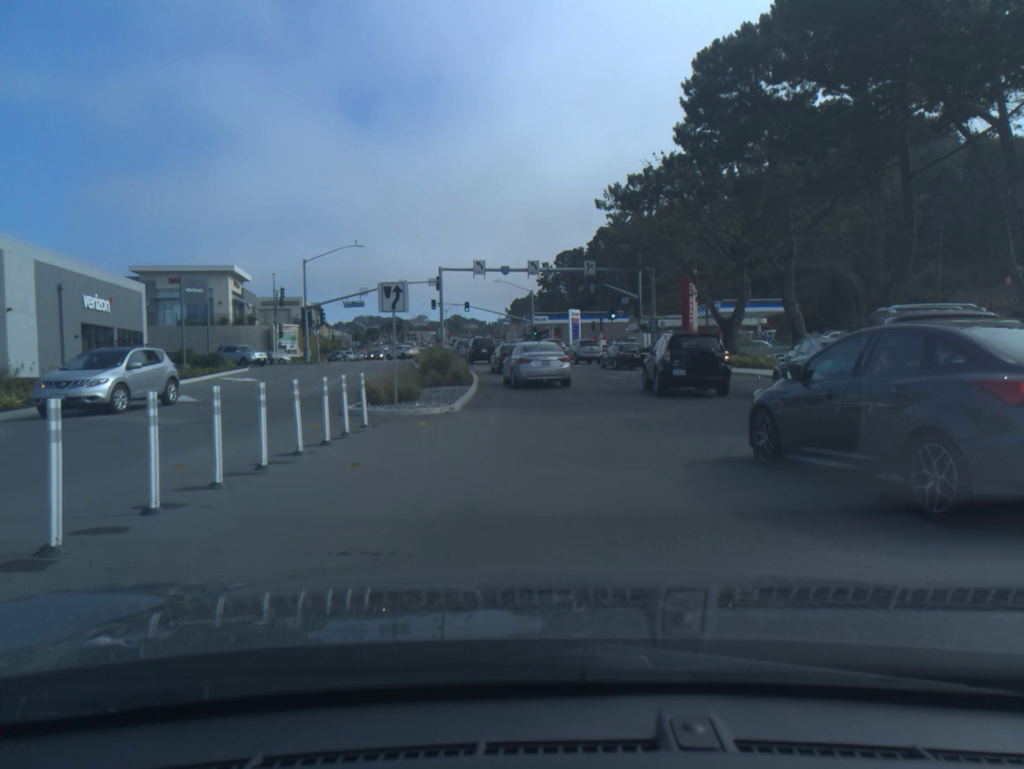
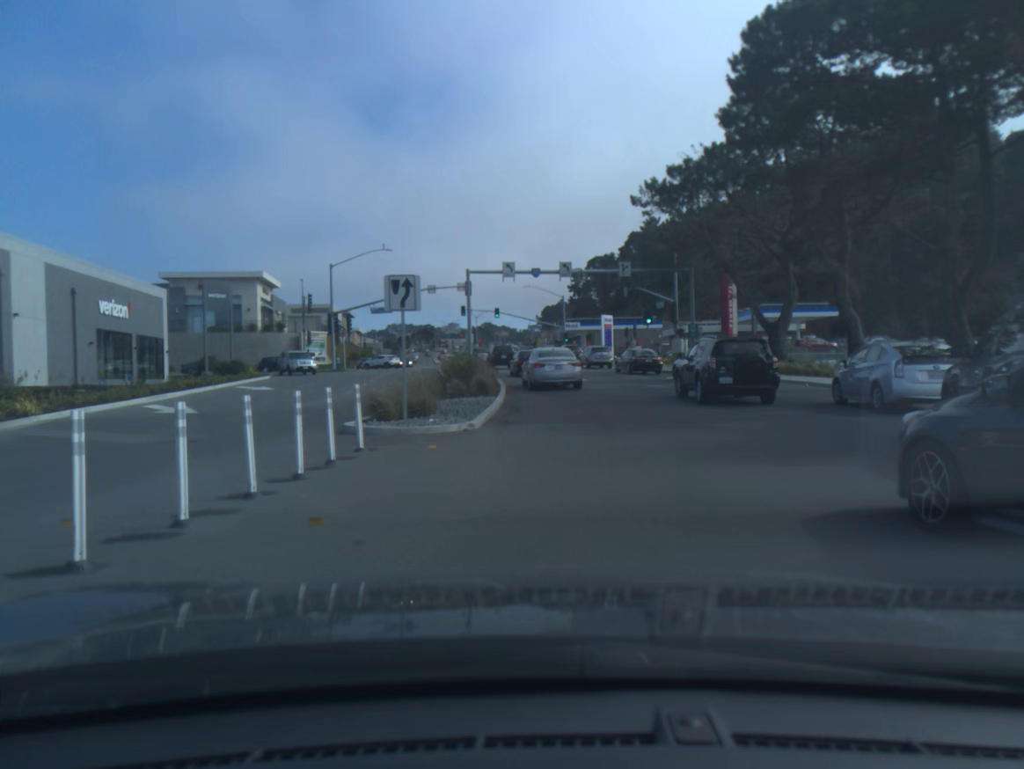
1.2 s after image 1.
(-0.1, +2.6) m; -3°
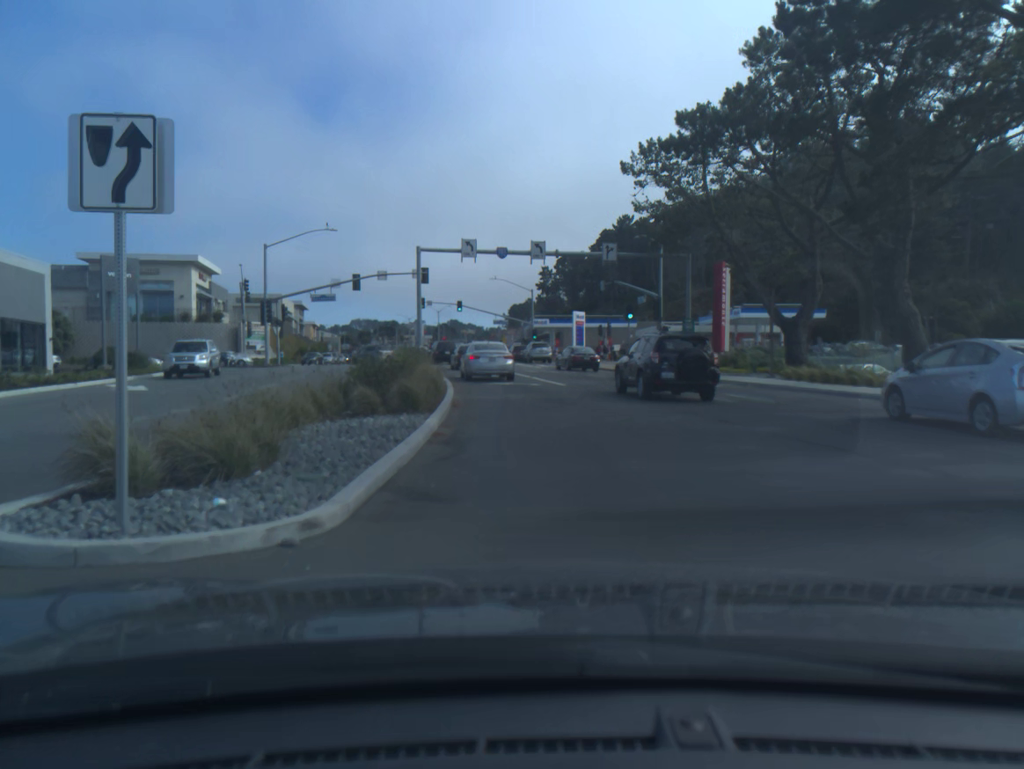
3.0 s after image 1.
(+0.2, +8.2) m; +4°
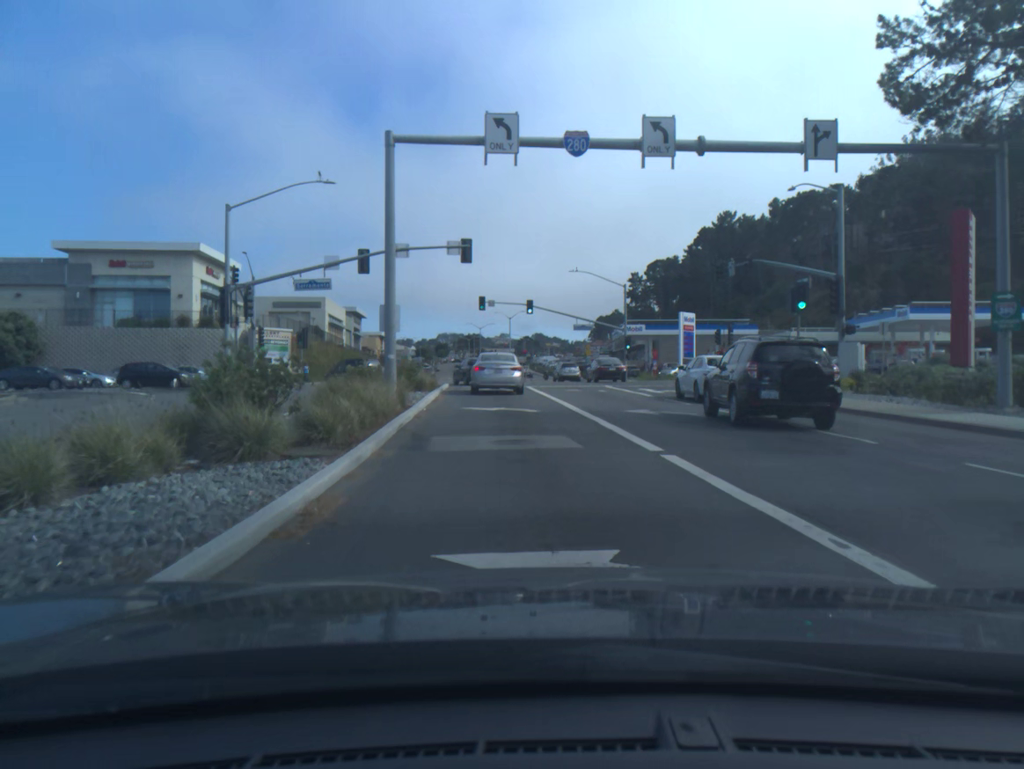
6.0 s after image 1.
(-1.0, +22.1) m; -7°
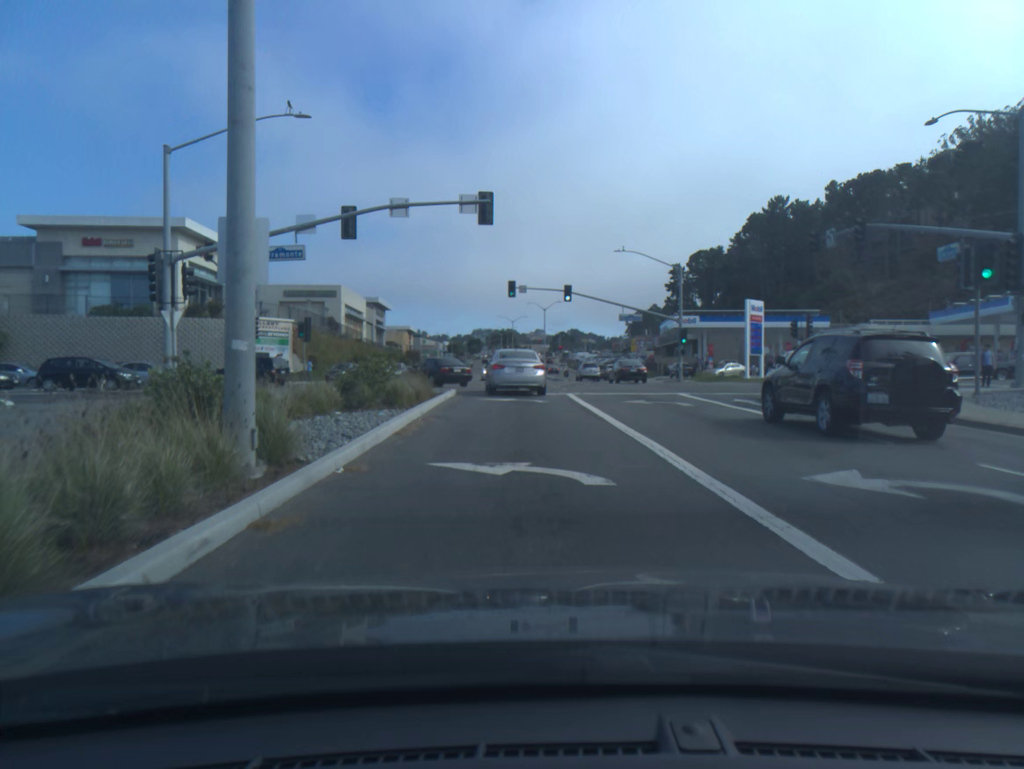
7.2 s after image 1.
(-0.3, +10.6) m; -2°
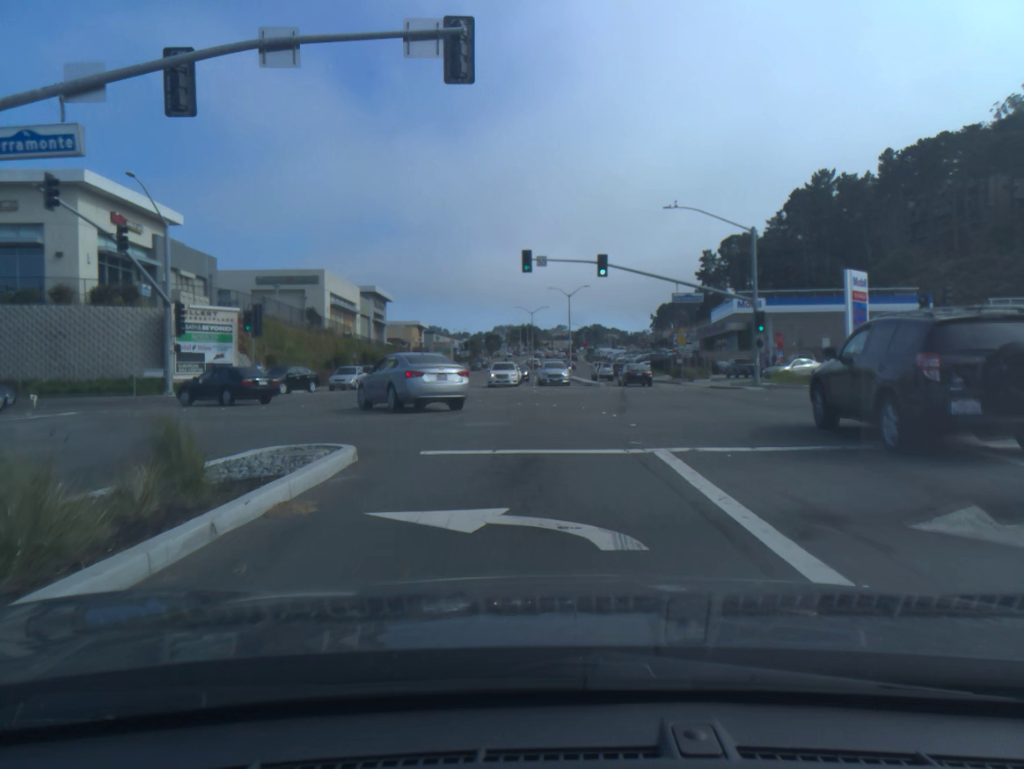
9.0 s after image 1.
(-0.2, +16.0) m; -1°
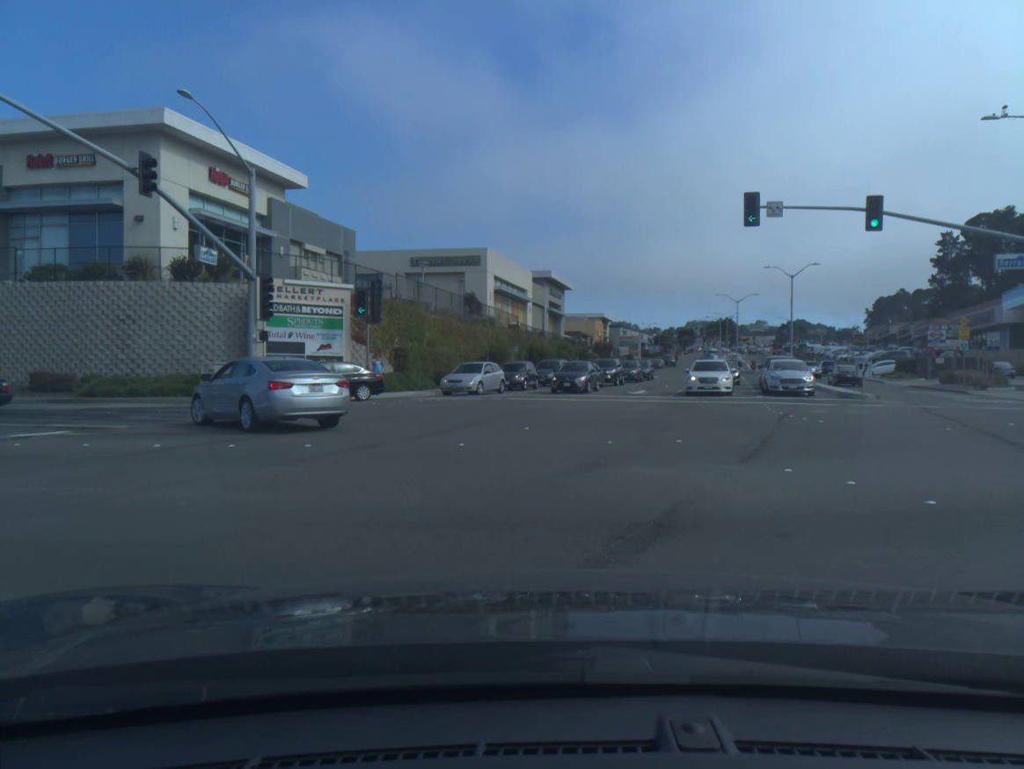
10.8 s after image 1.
(-1.2, +14.4) m; -17°
